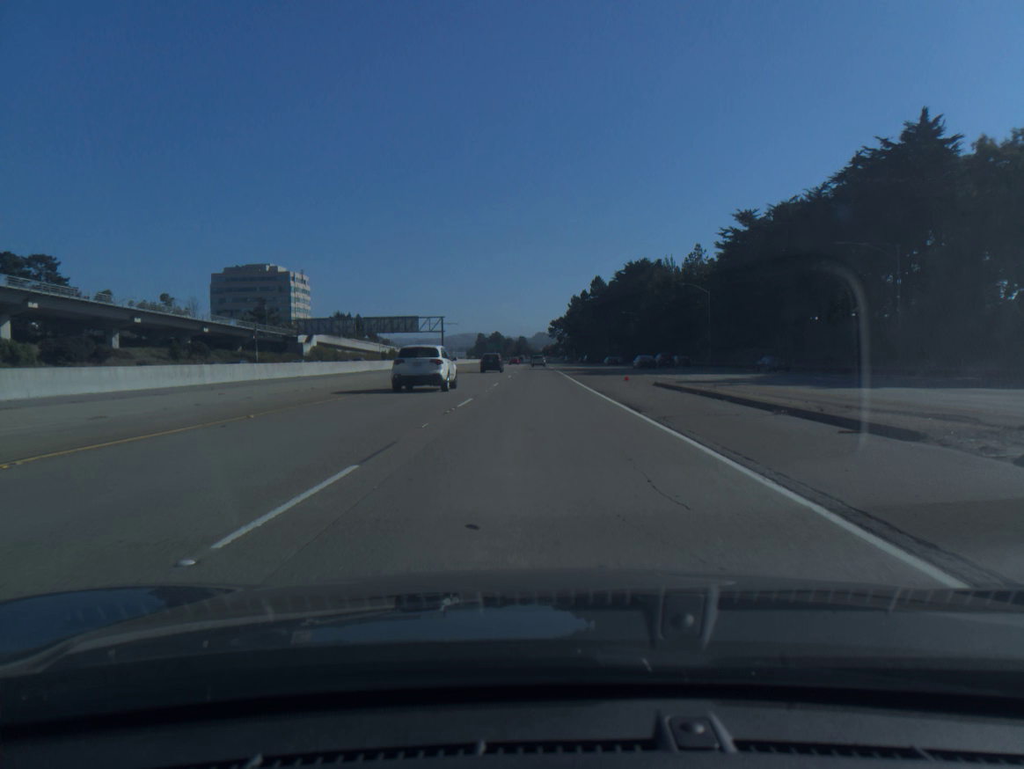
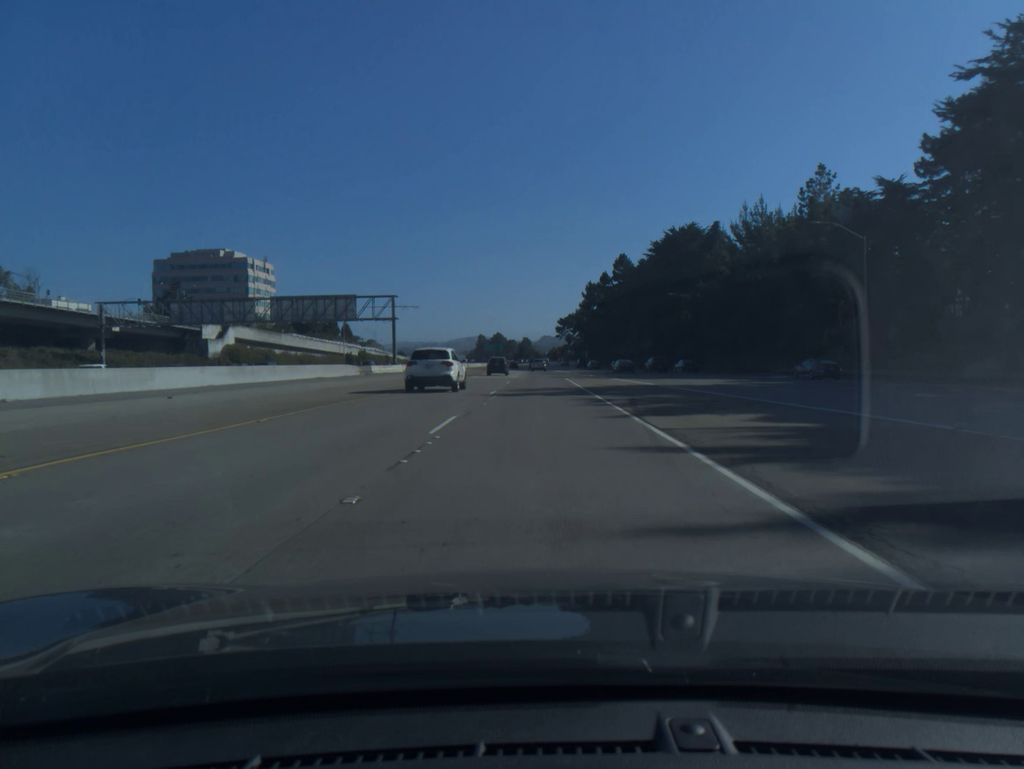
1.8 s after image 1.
(-0.2, +51.5) m; 0°
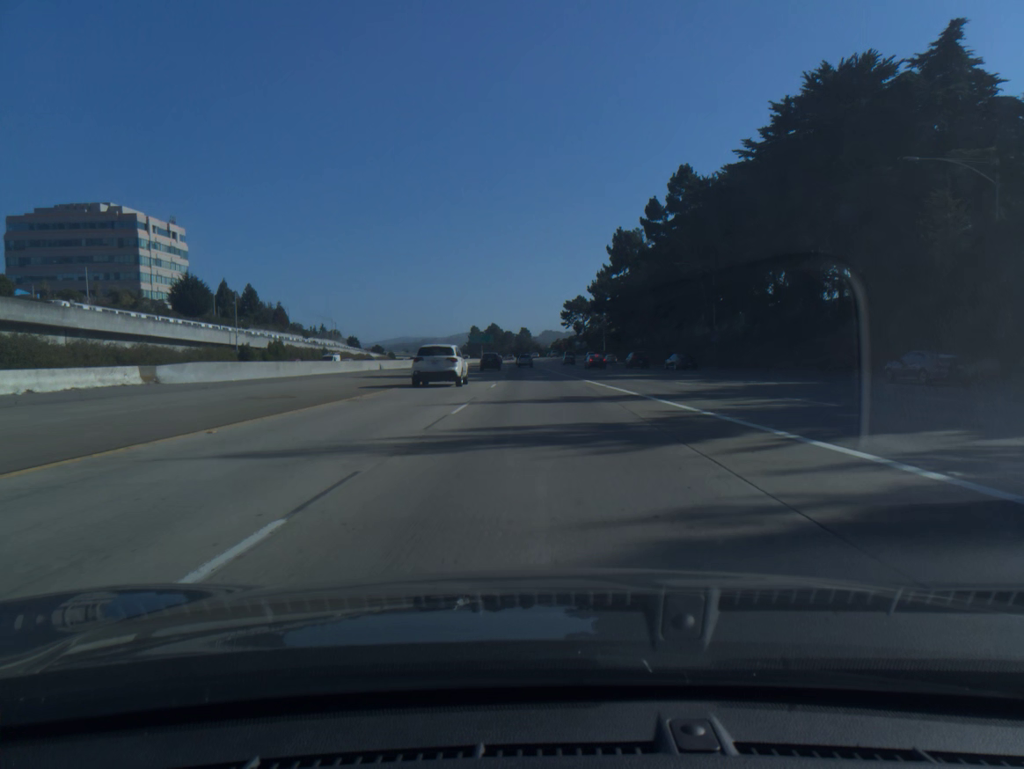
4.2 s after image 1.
(-0.1, +70.0) m; 0°
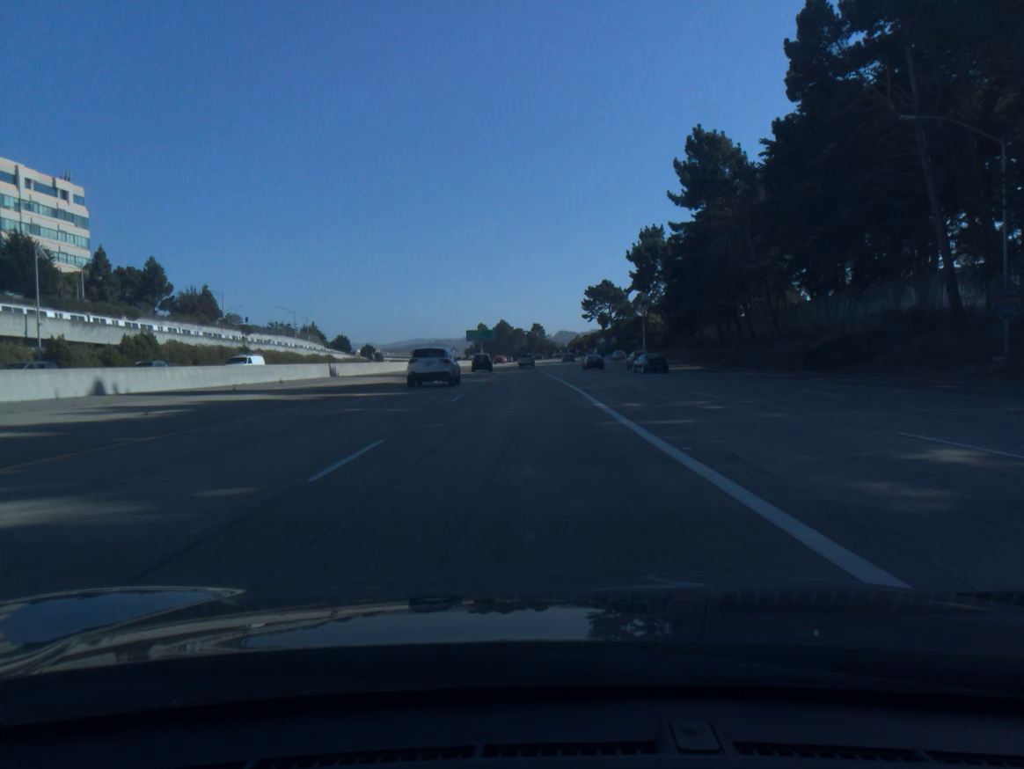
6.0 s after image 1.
(-0.2, +52.7) m; -1°
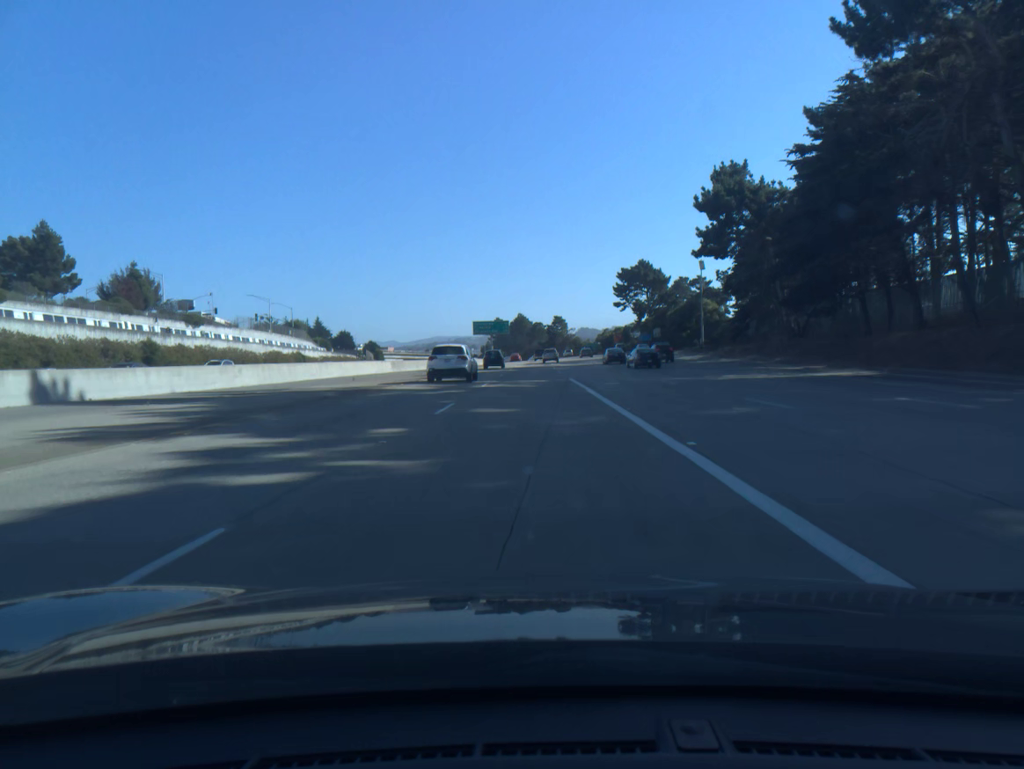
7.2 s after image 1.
(-0.5, +35.1) m; -1°
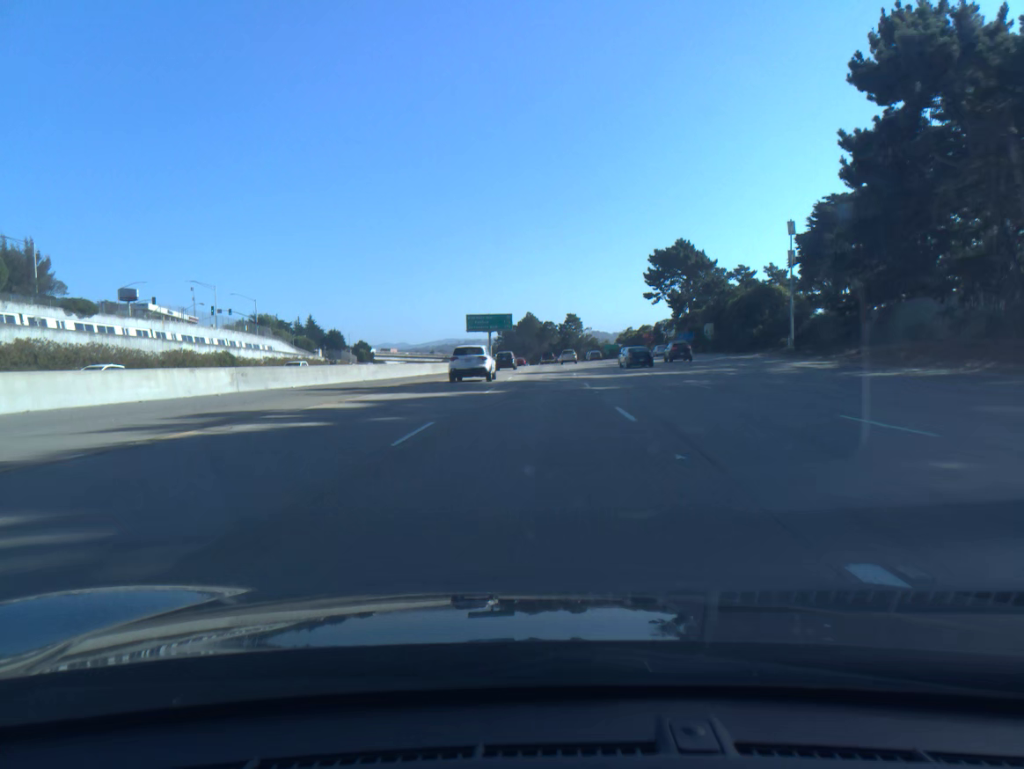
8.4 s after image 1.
(-0.3, +35.0) m; -1°
